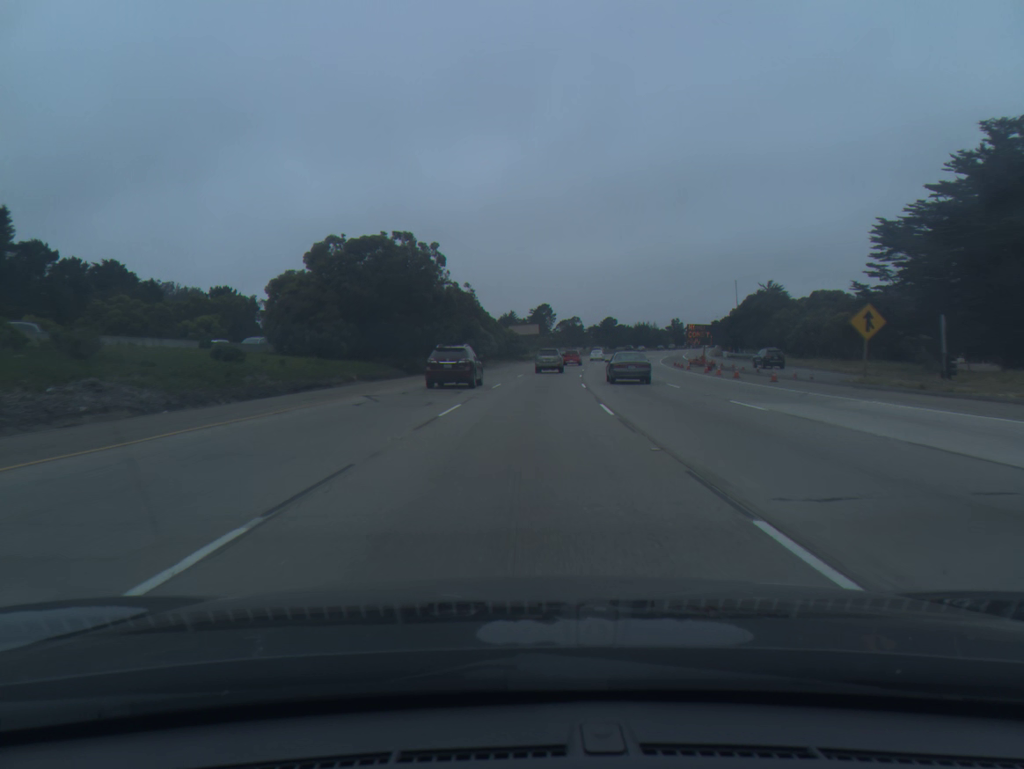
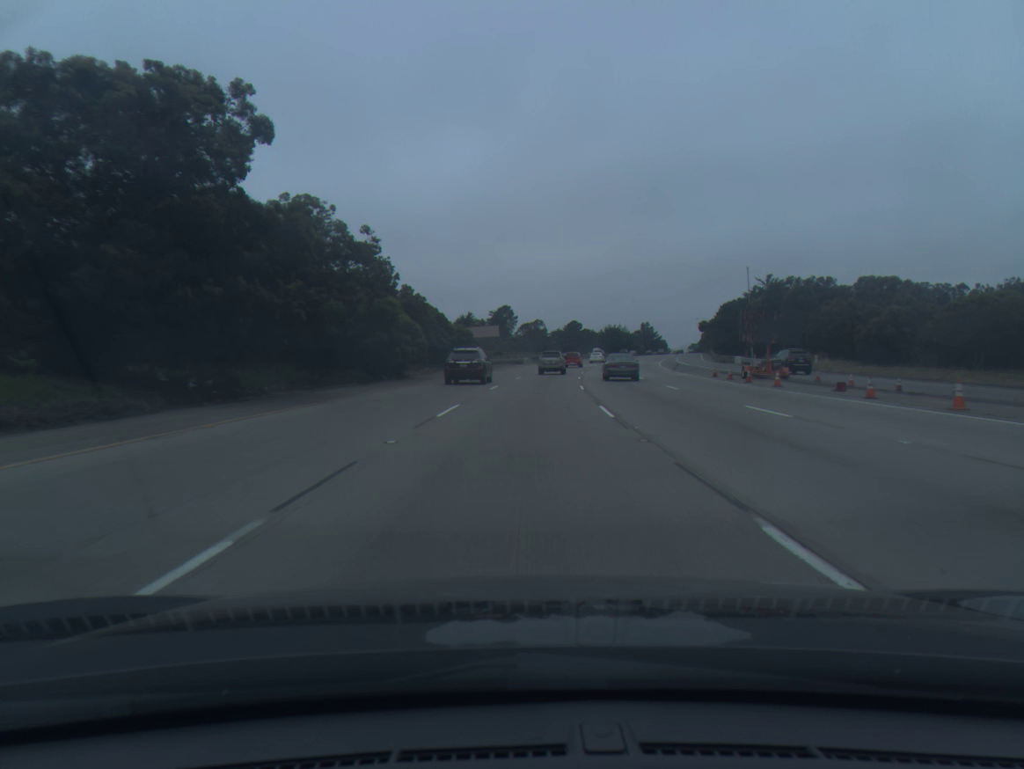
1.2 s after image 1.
(+0.7, +29.6) m; +3°
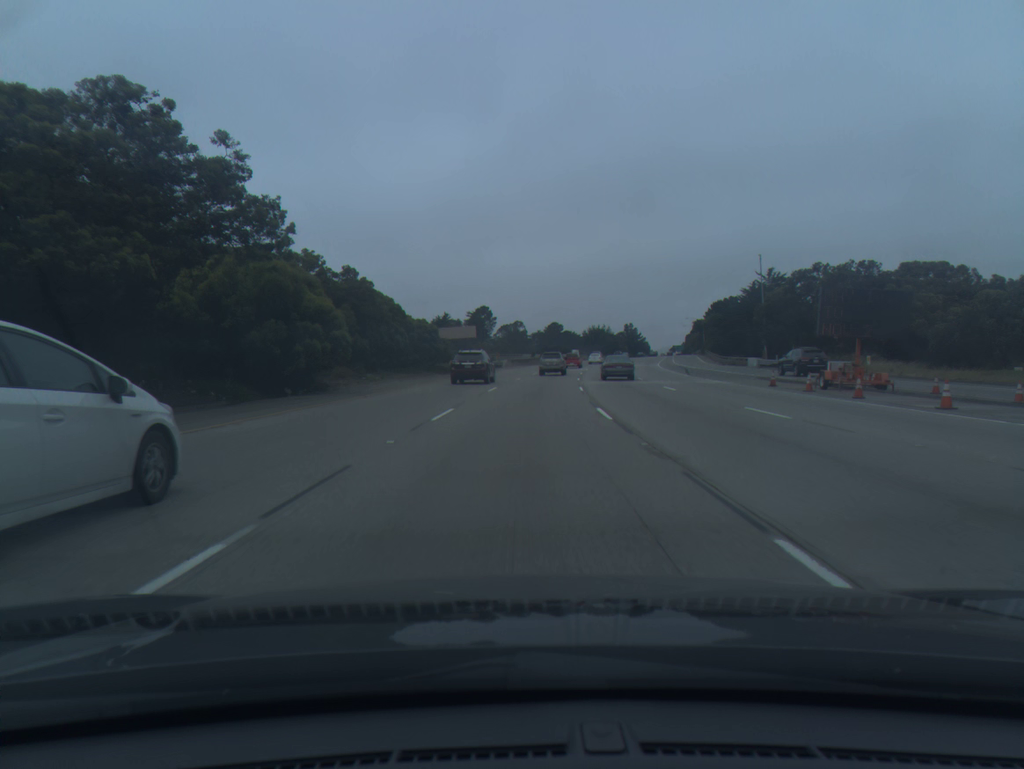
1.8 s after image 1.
(+0.2, +14.9) m; +2°
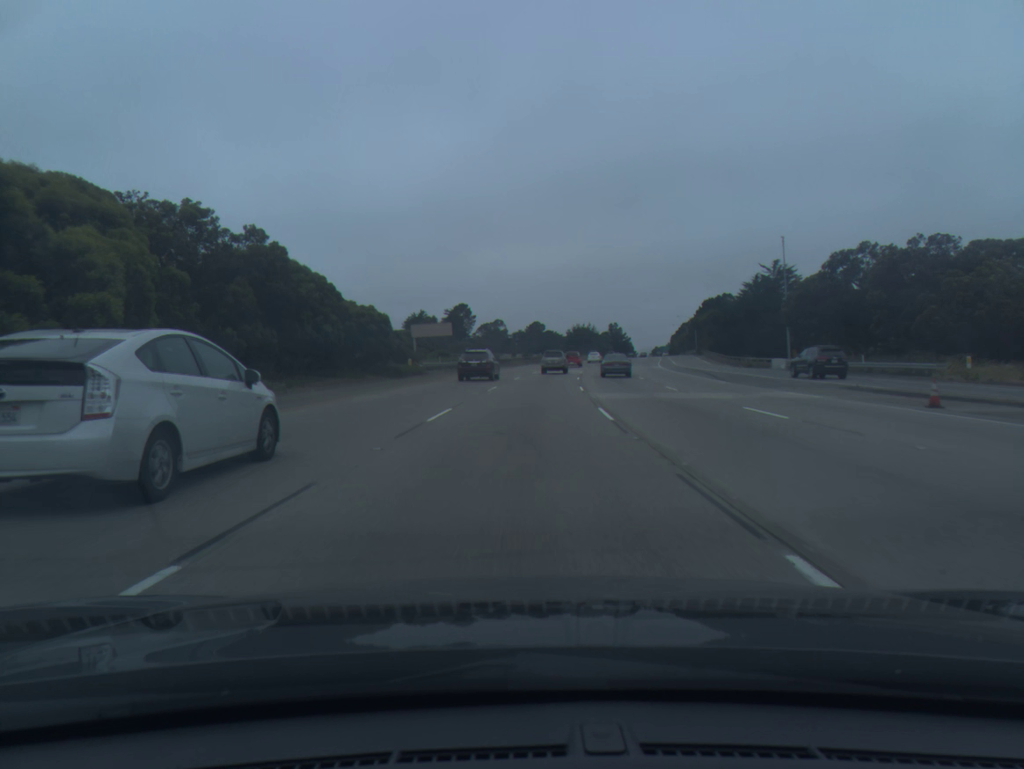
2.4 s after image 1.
(+0.2, +15.0) m; +1°
